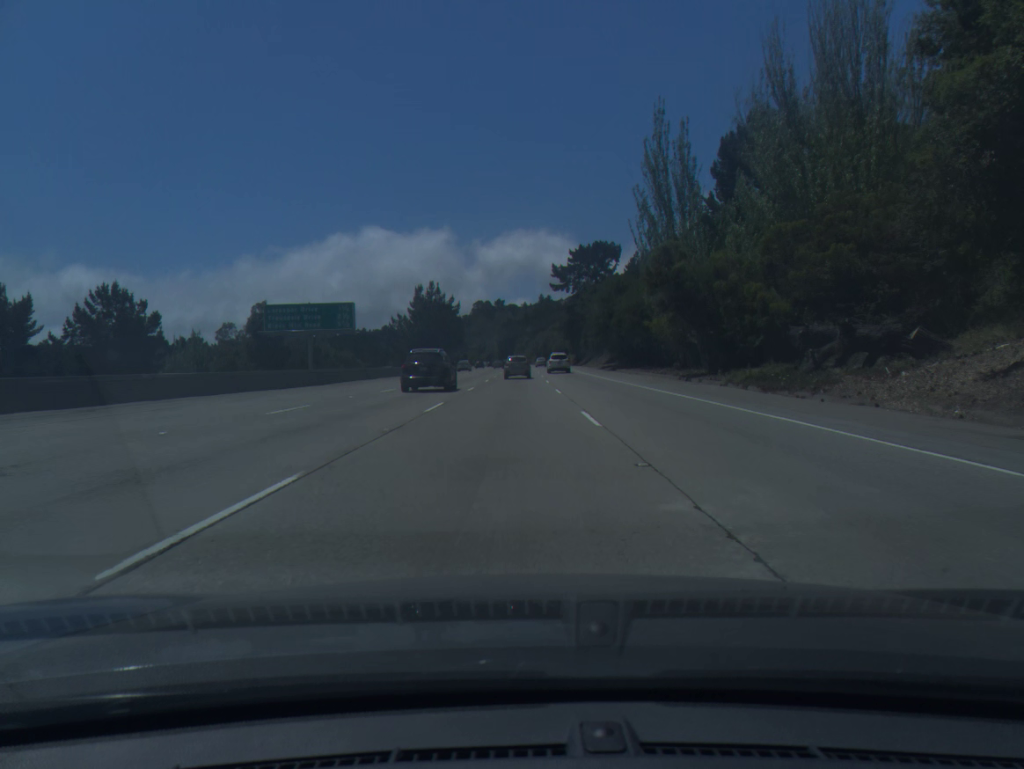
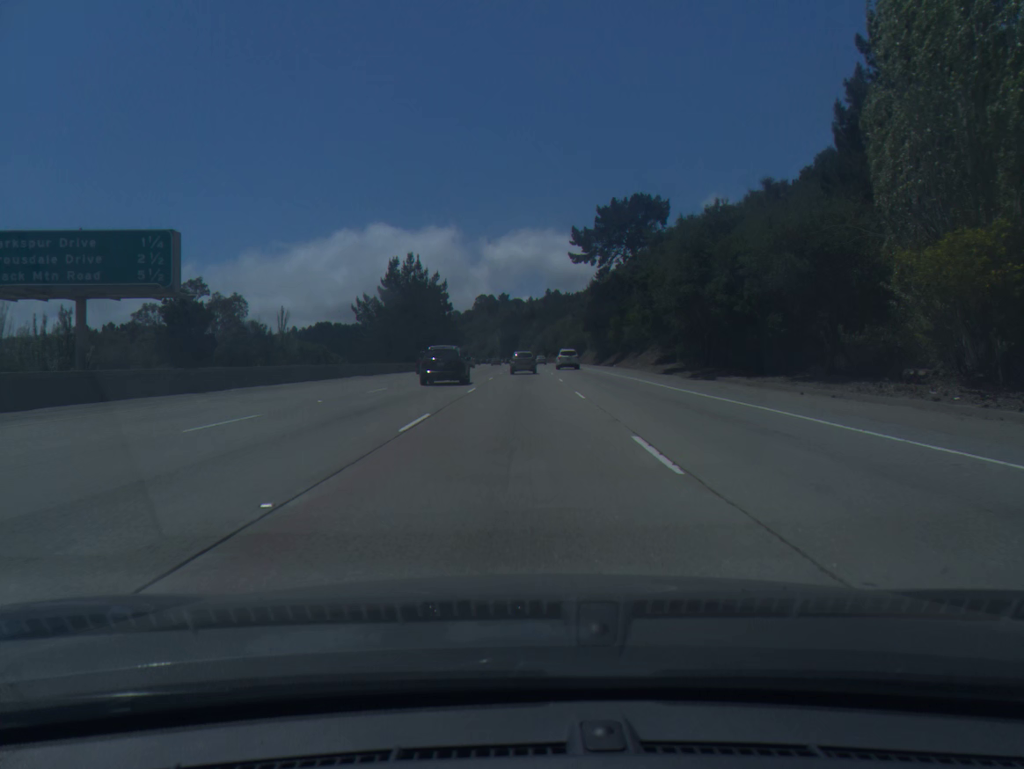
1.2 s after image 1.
(-0.1, +34.9) m; 0°
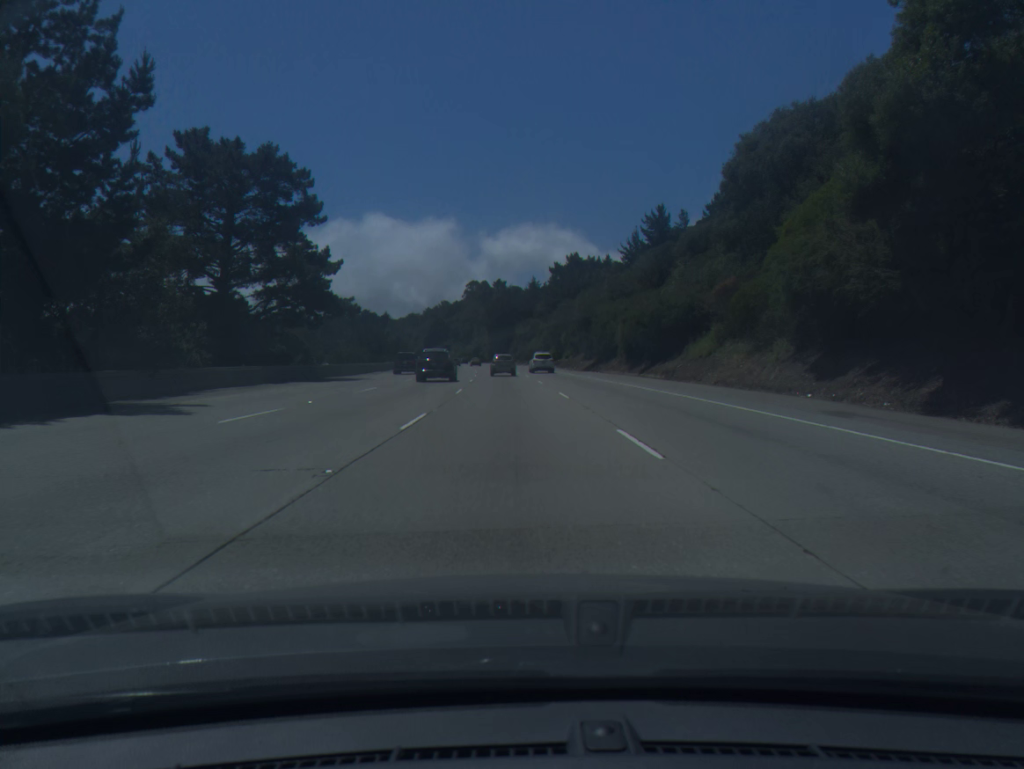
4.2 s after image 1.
(+0.8, +87.0) m; 0°
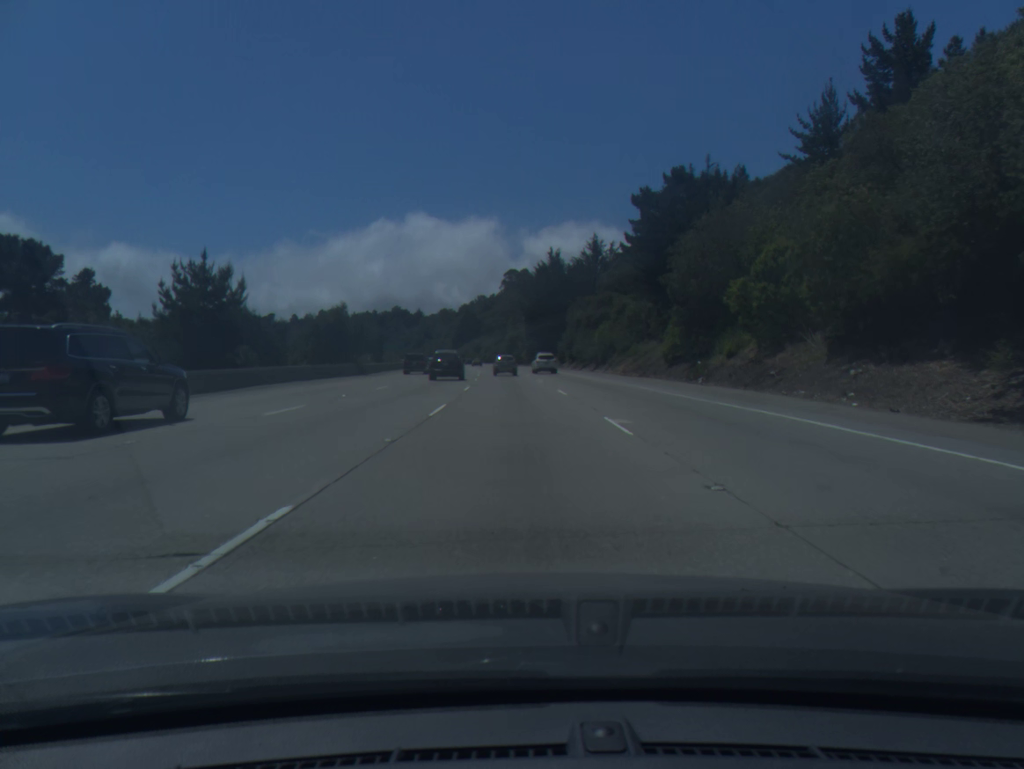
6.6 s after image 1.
(-1.8, +69.6) m; -3°
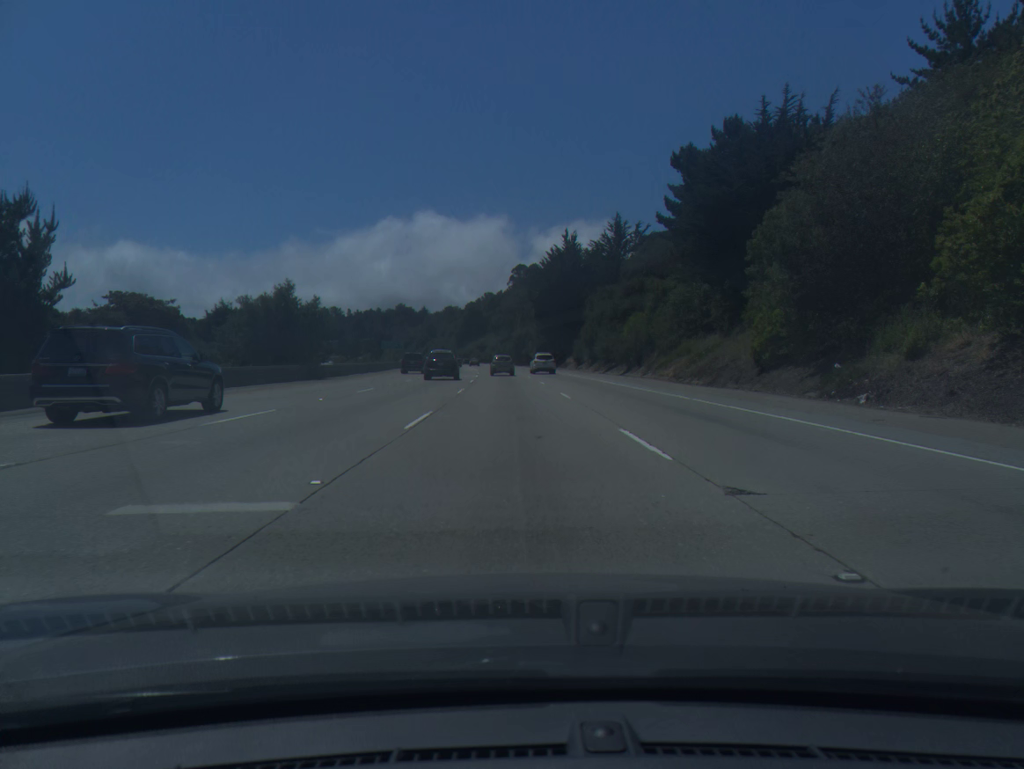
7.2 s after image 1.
(-0.1, +17.5) m; -1°
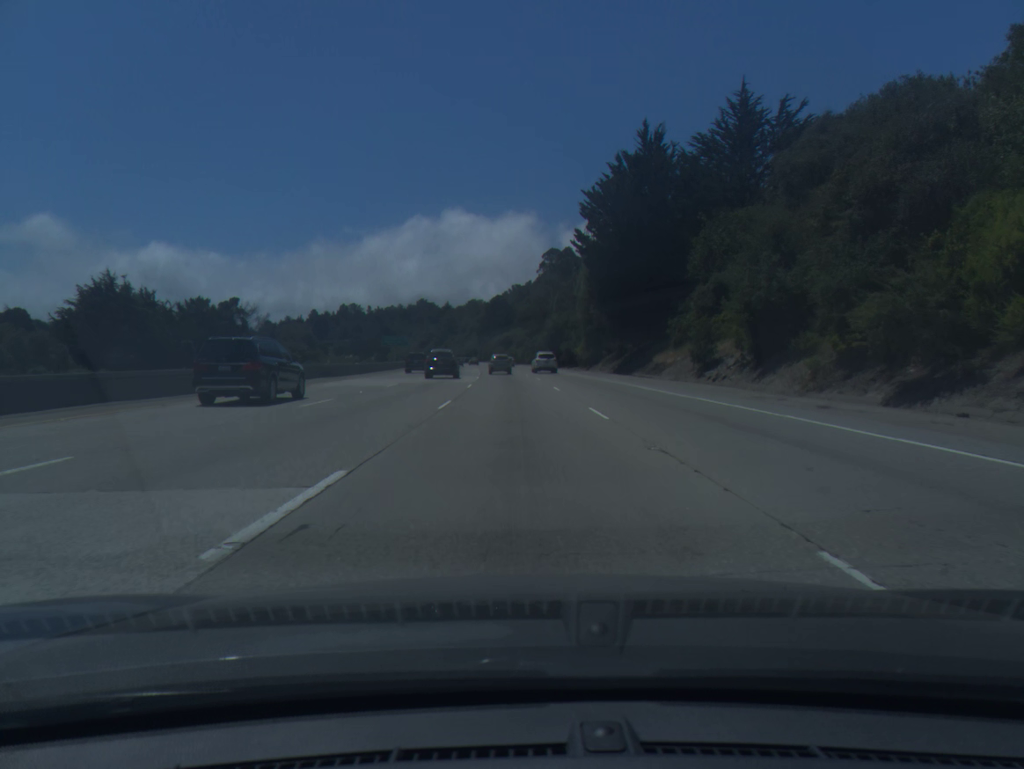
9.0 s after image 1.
(-1.0, +52.7) m; -2°
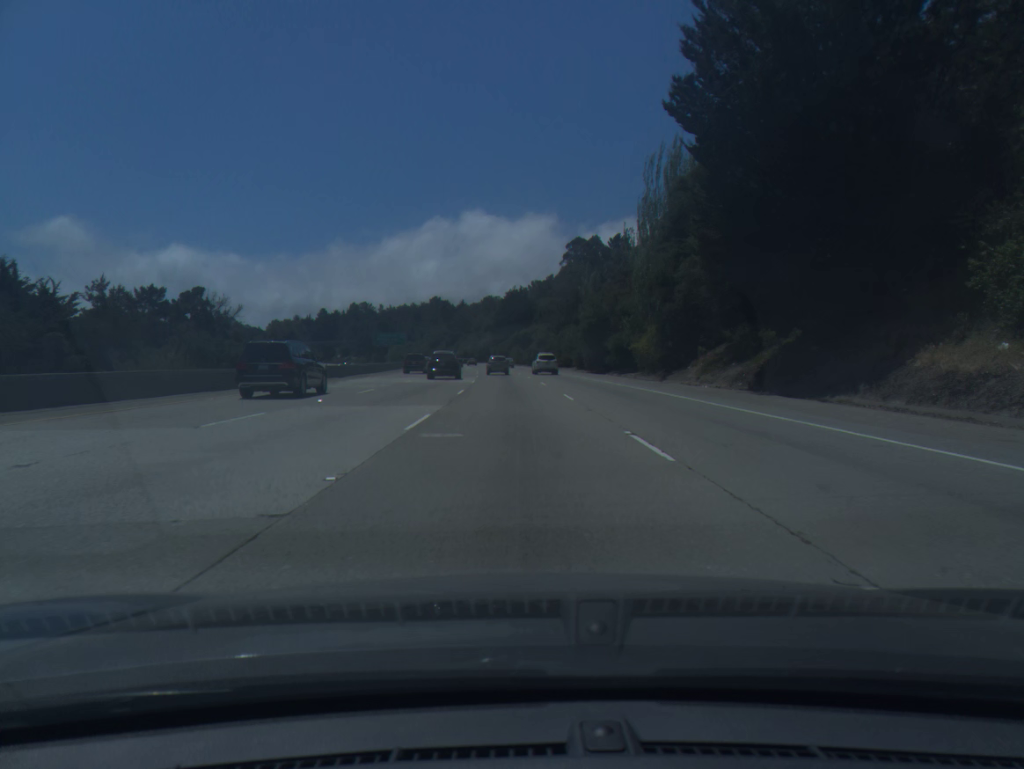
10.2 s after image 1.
(-0.4, +35.3) m; -1°
